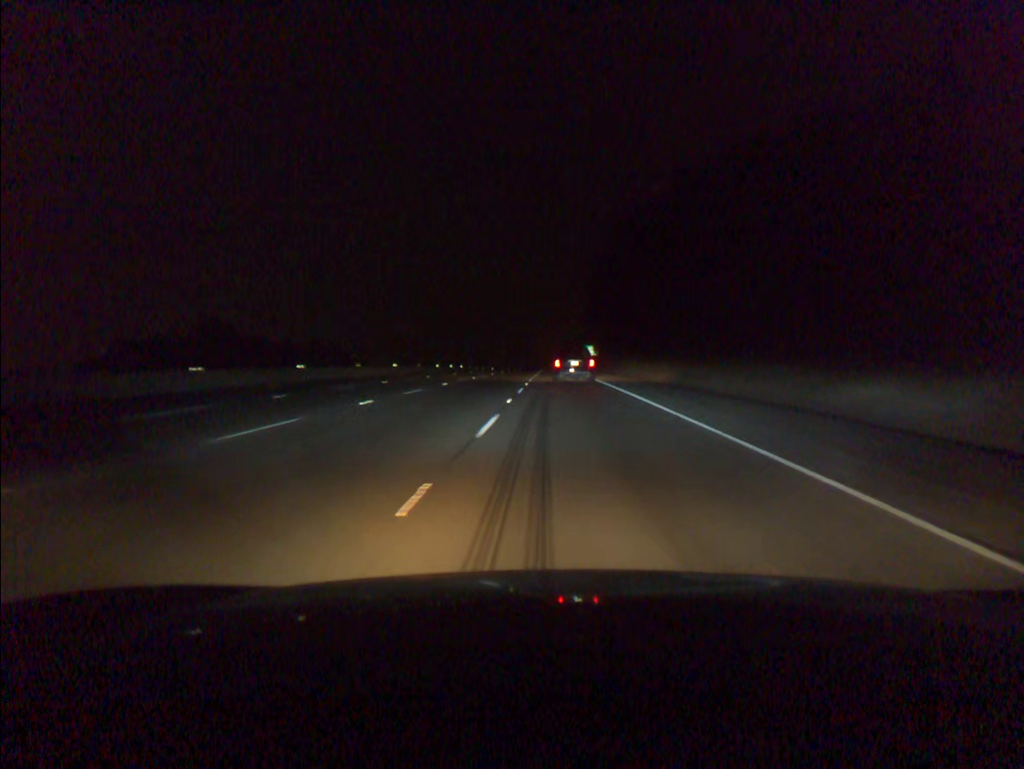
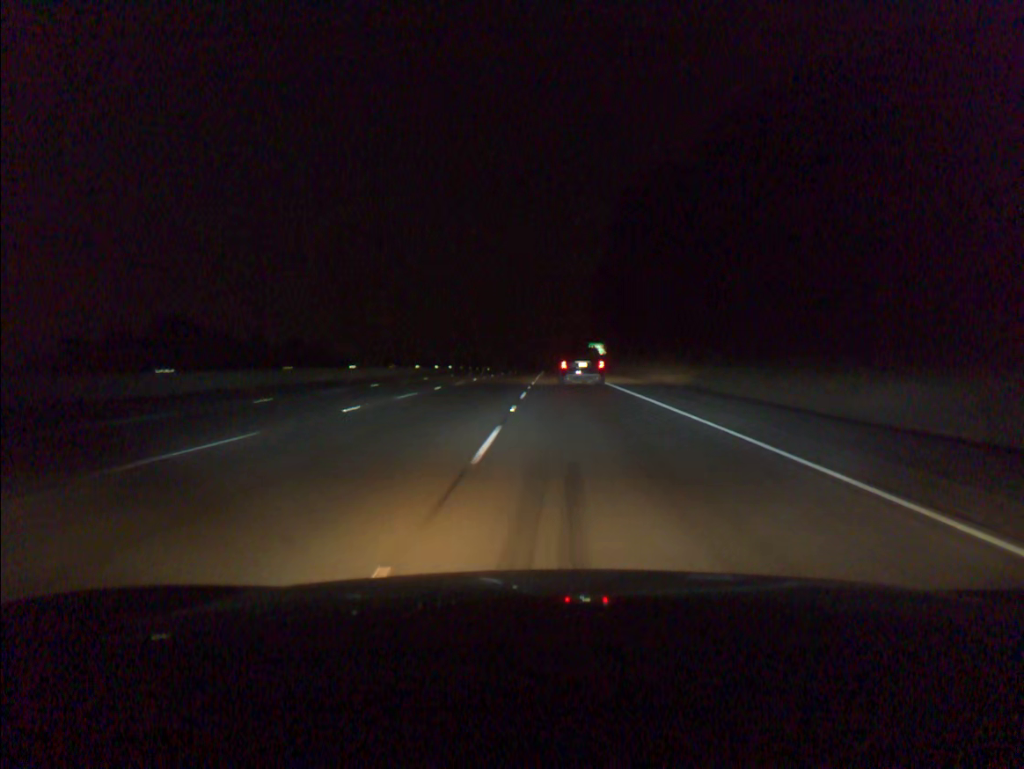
(0.0, +17.6) m; 0°
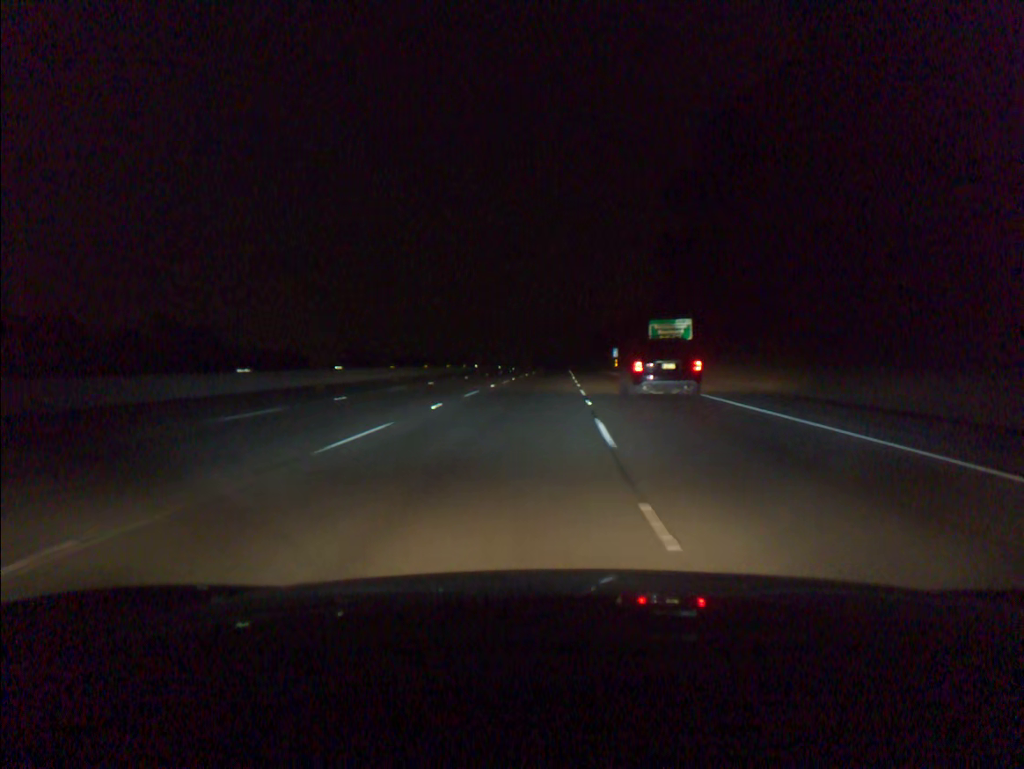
(-0.7, +71.4) m; -1°
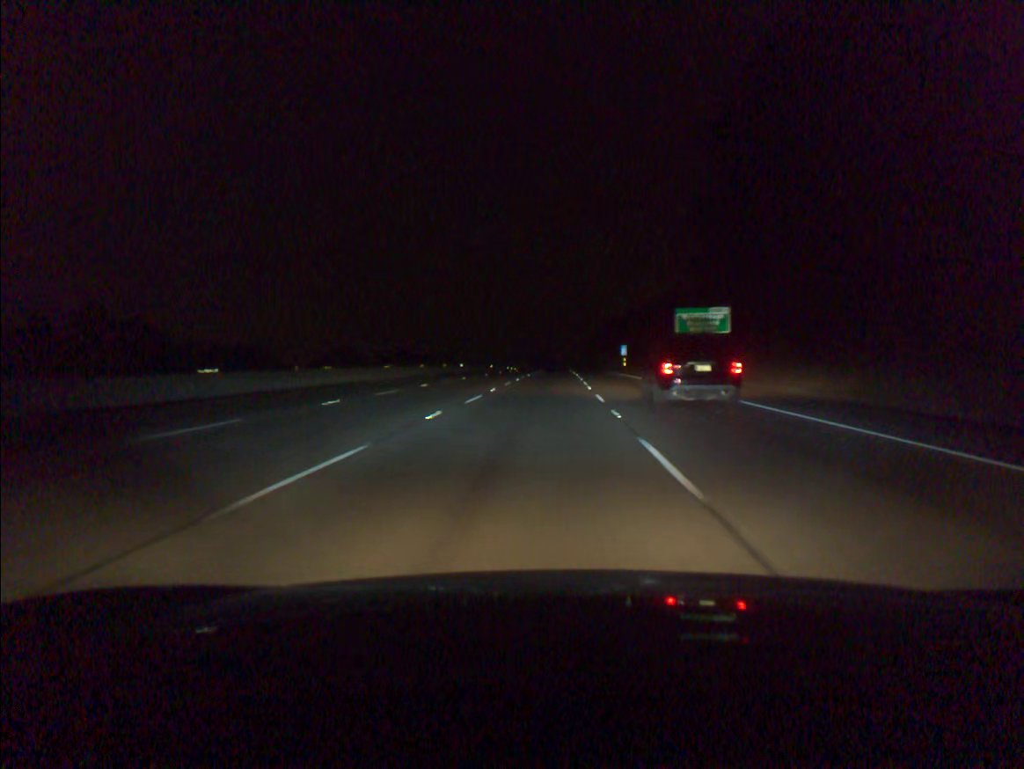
(0.0, +18.2) m; 0°
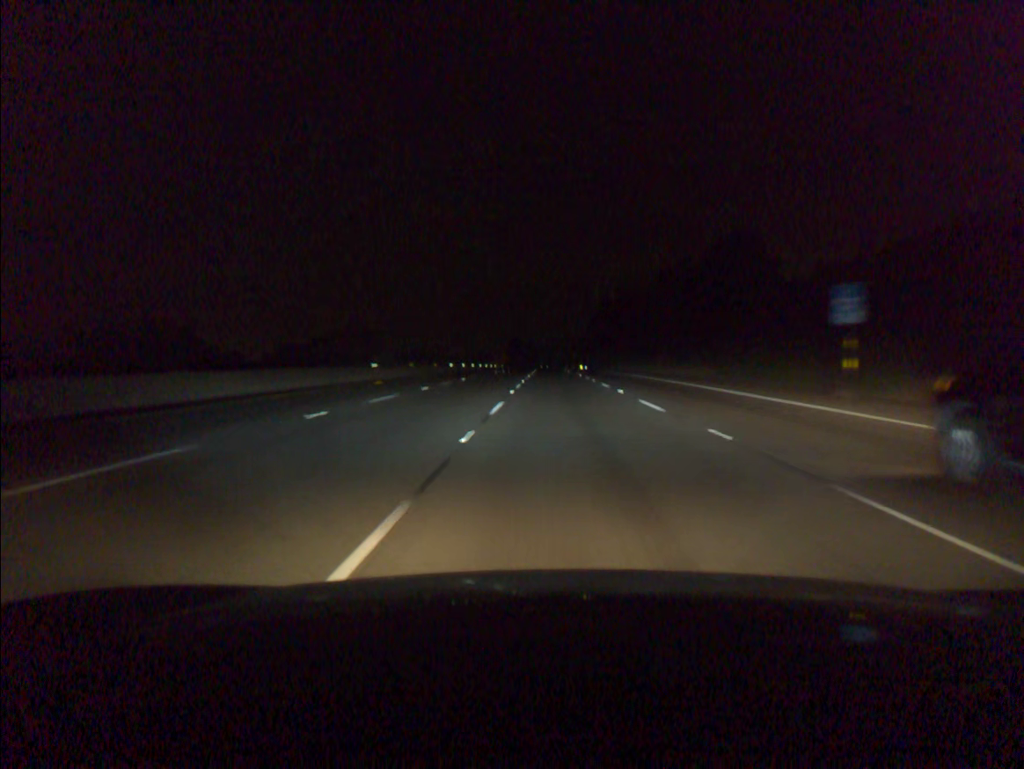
(+1.0, +92.4) m; +1°
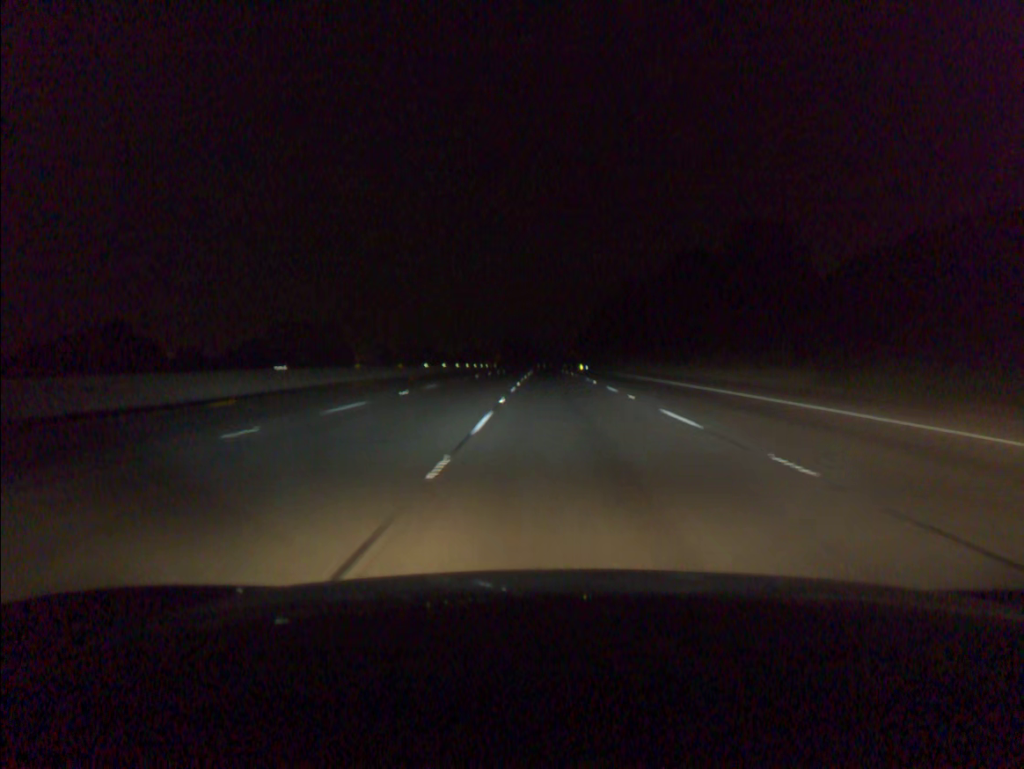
(0.0, +18.7) m; 0°
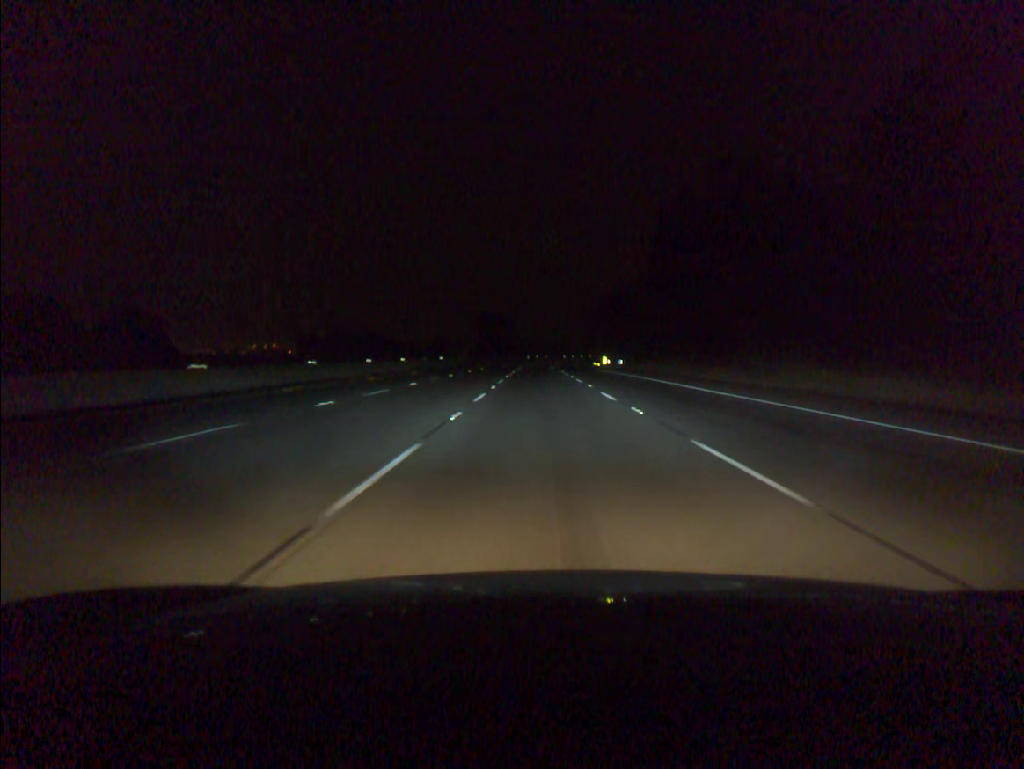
(+0.4, +94.6) m; 0°
